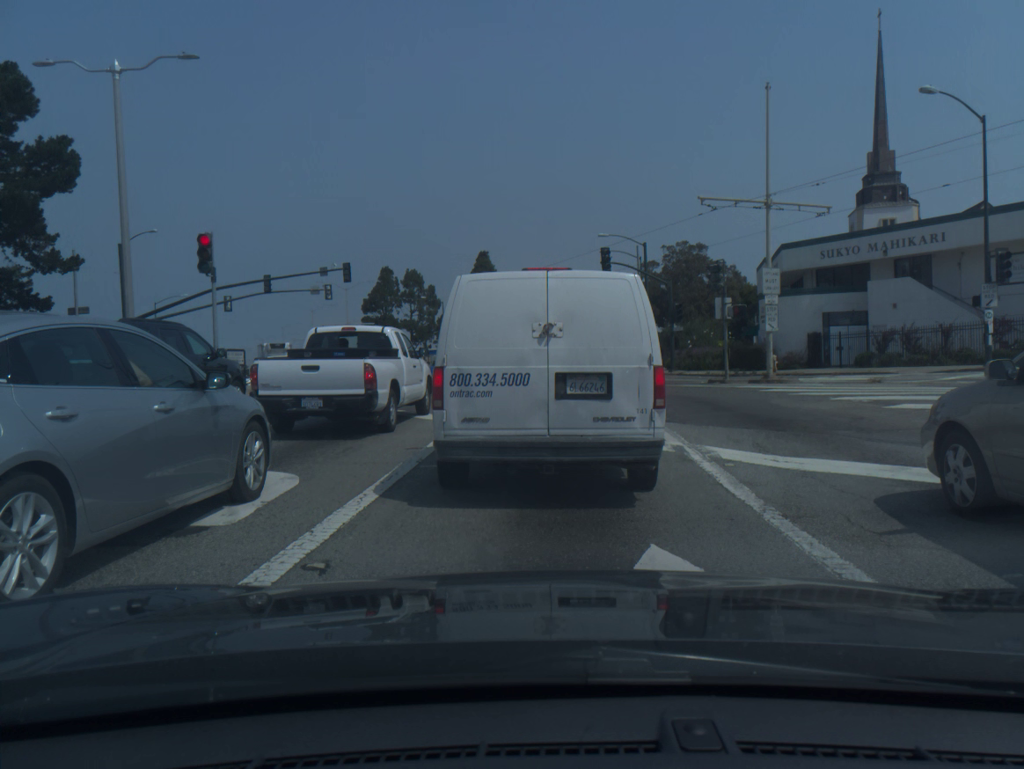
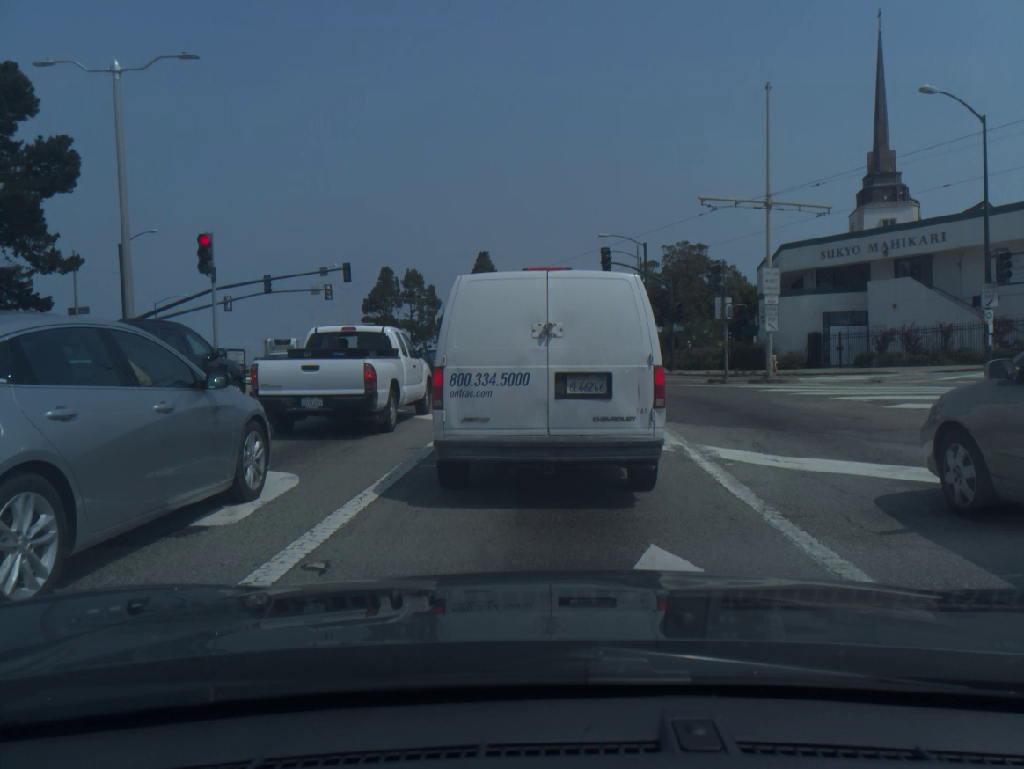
(0.0, 0.0) m; 0°
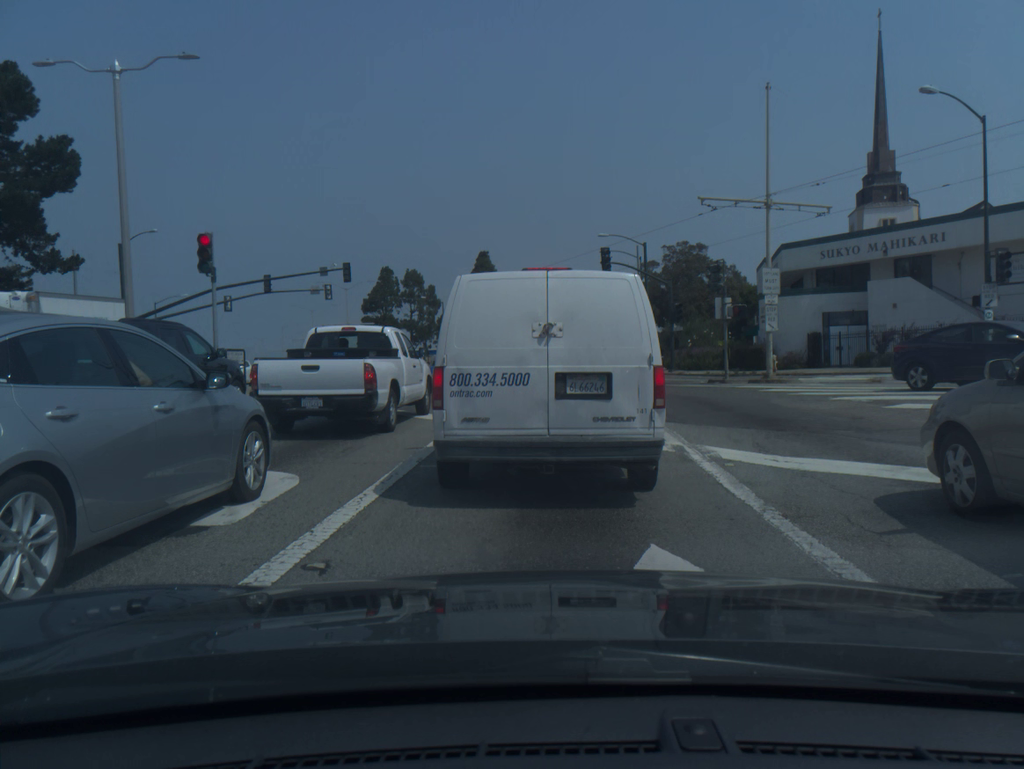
(0.0, 0.0) m; 0°
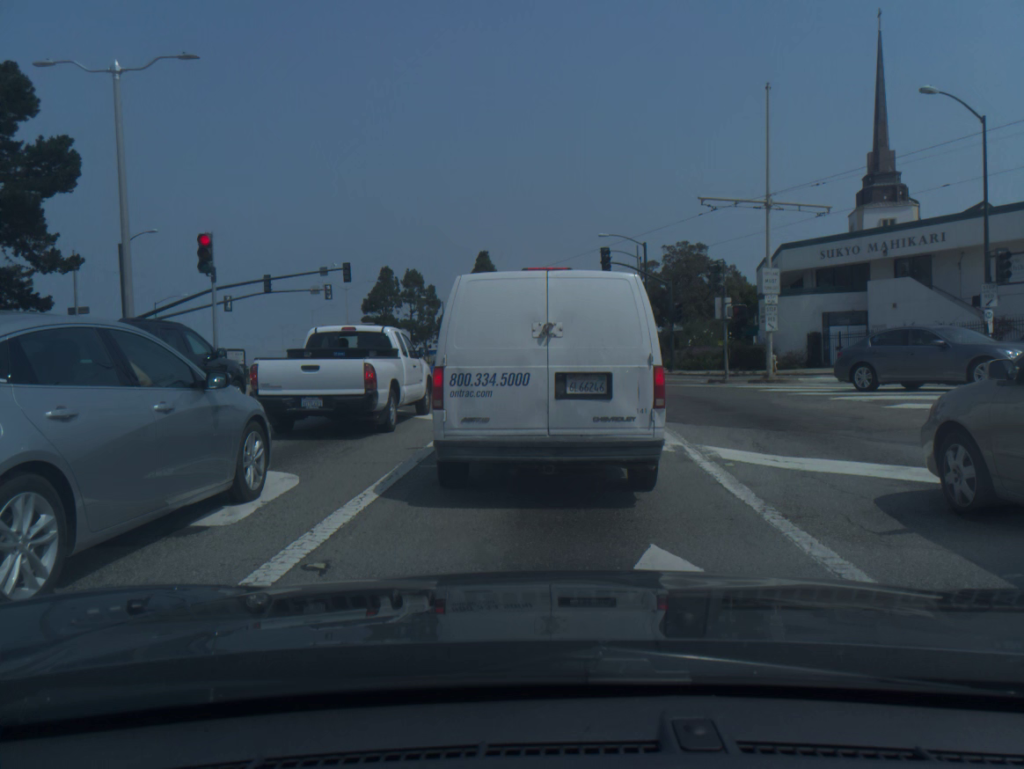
(0.0, 0.0) m; 0°
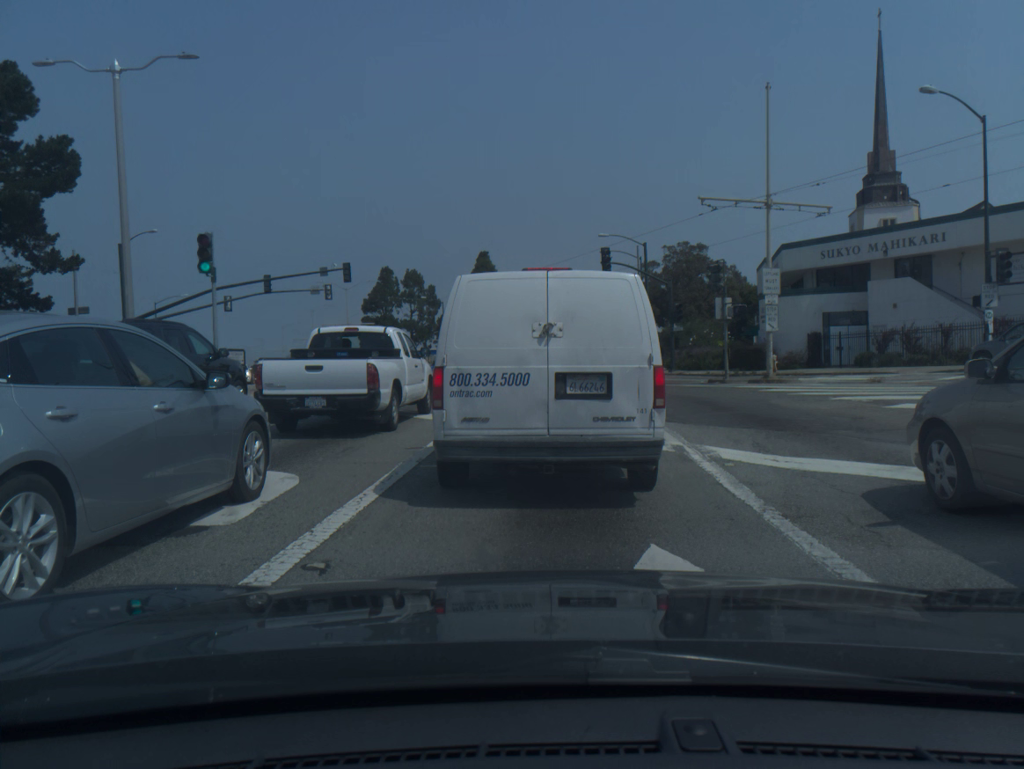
(0.0, 0.0) m; 0°
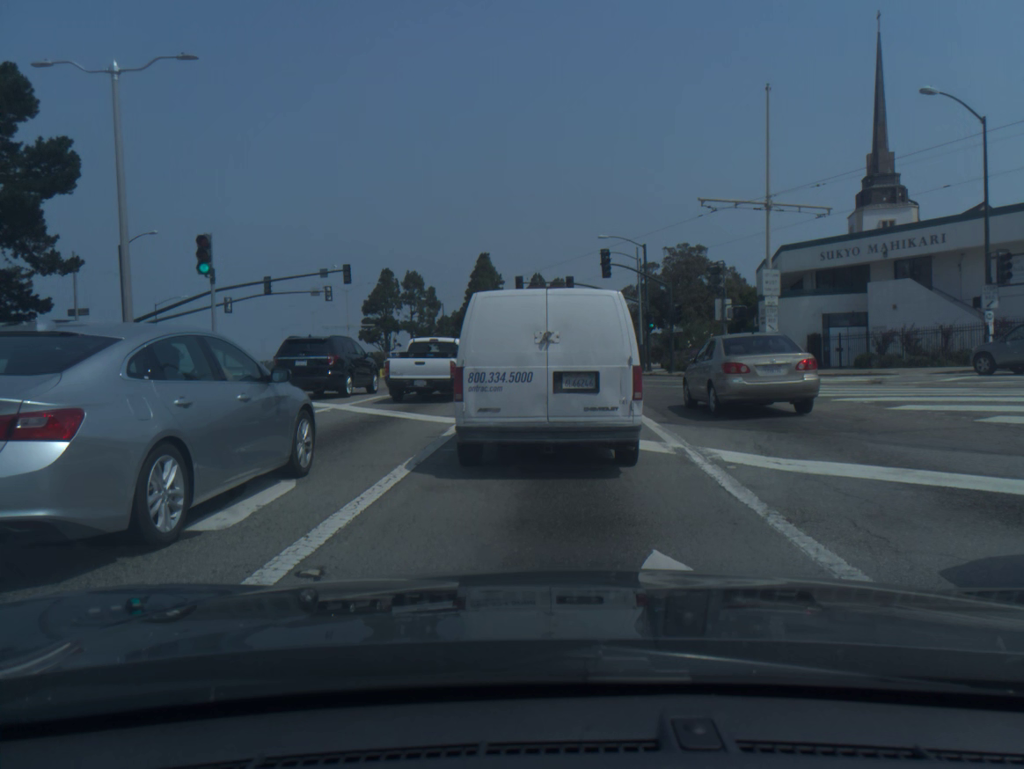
(0.0, +0.1) m; 0°
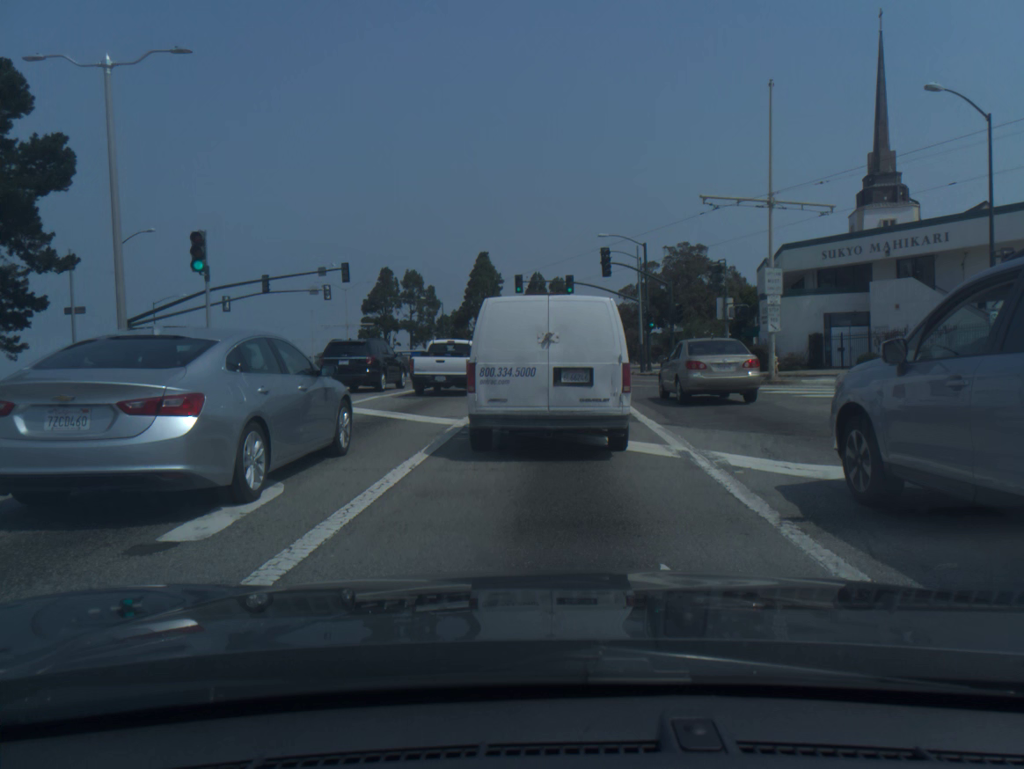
(0.0, +0.3) m; 0°
